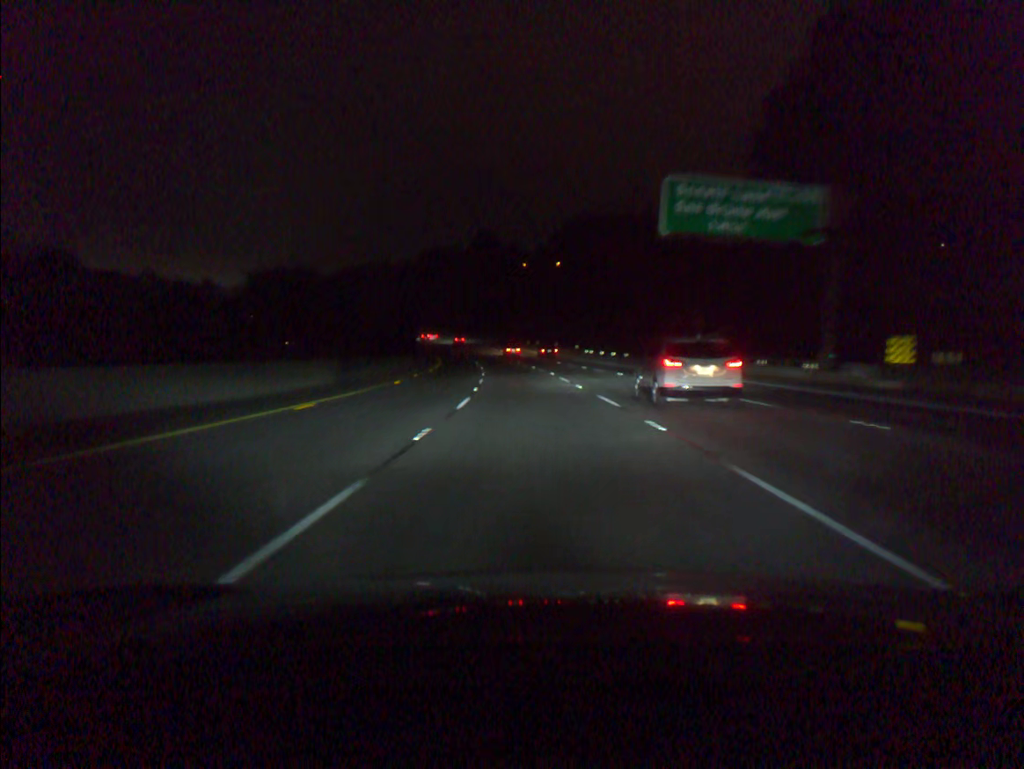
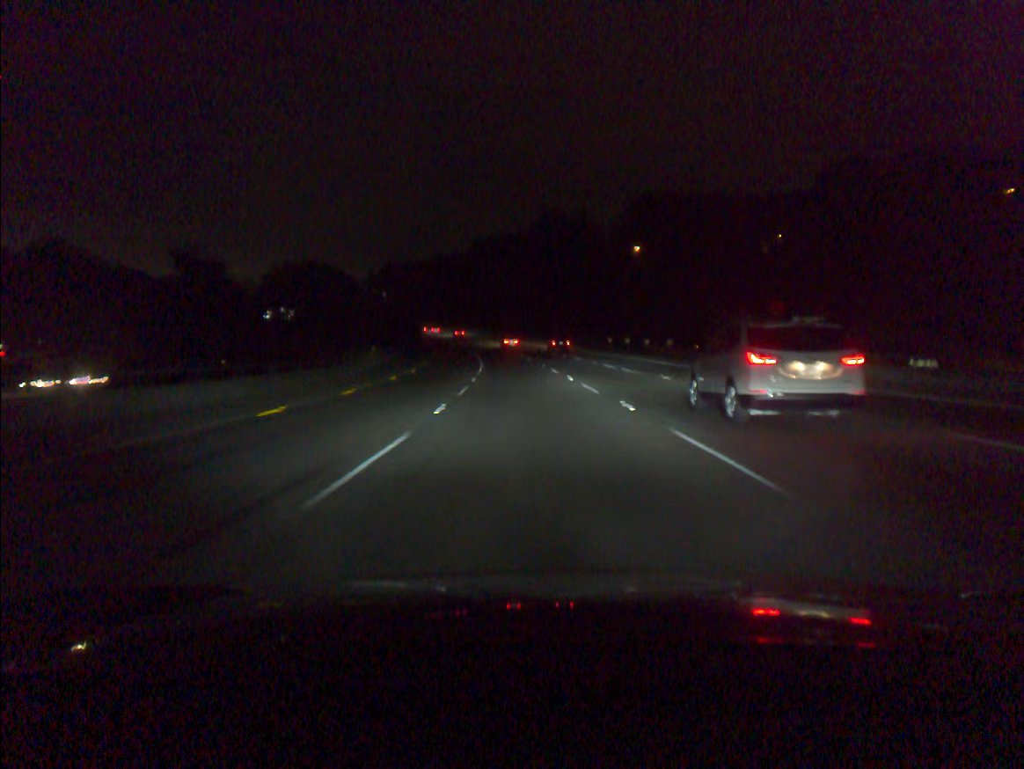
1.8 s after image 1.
(-2.3, +55.4) m; -5°
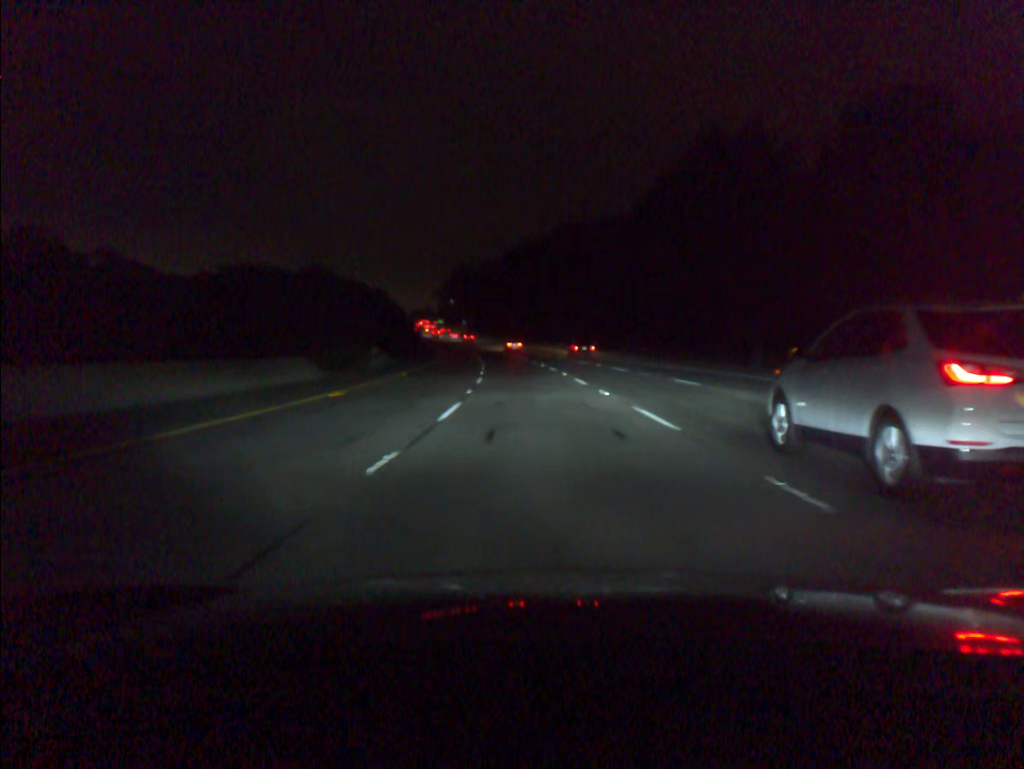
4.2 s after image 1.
(-4.5, +73.6) m; -7°
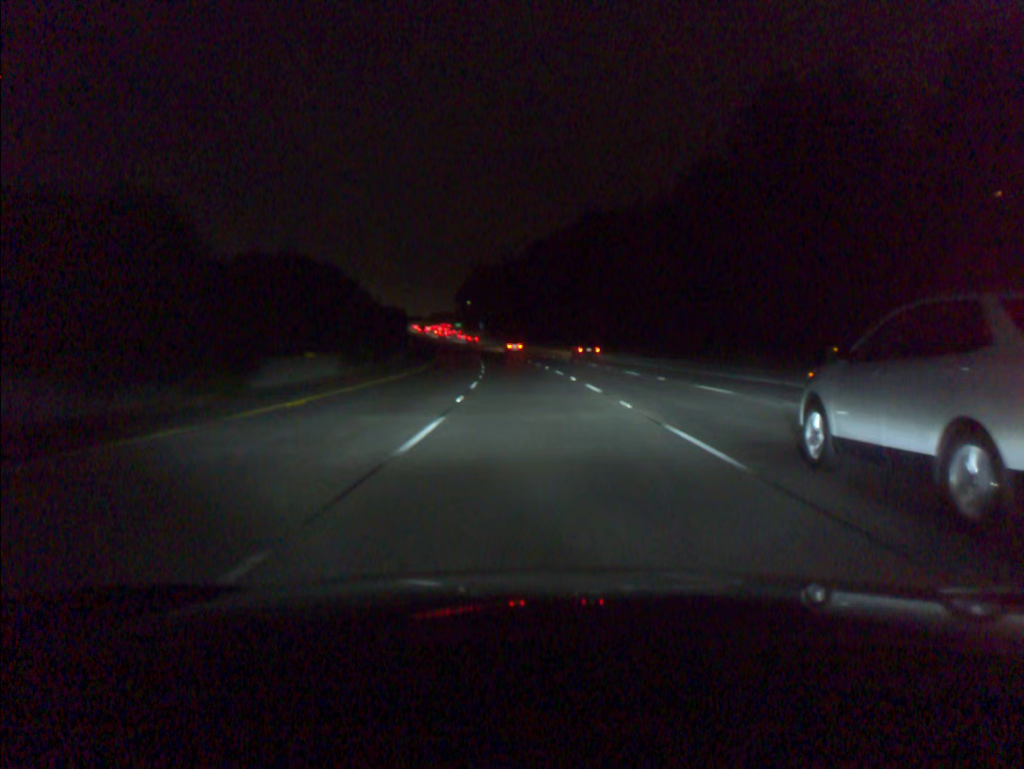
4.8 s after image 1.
(-0.3, +18.3) m; -2°
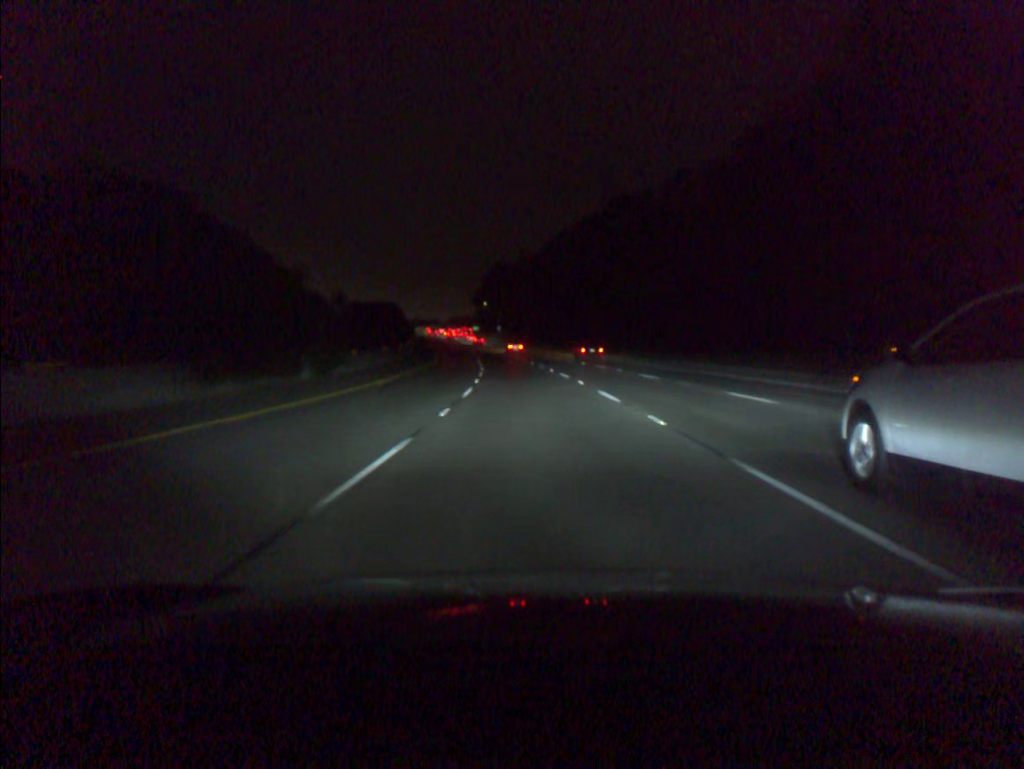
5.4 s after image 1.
(-0.2, +18.3) m; -2°
